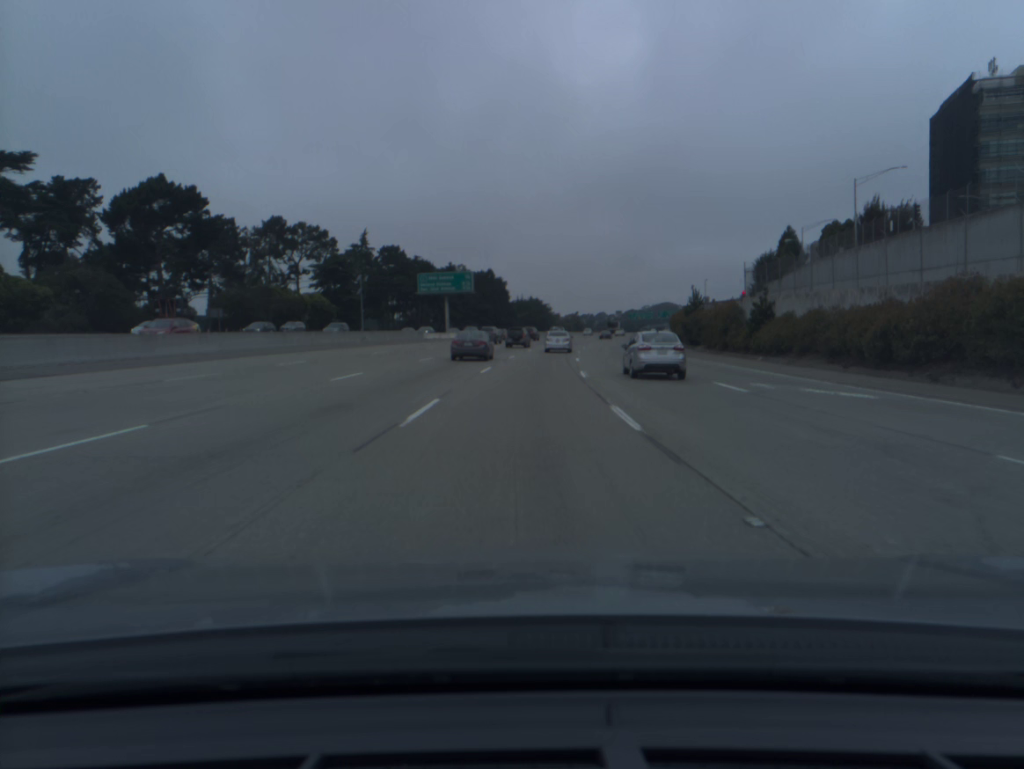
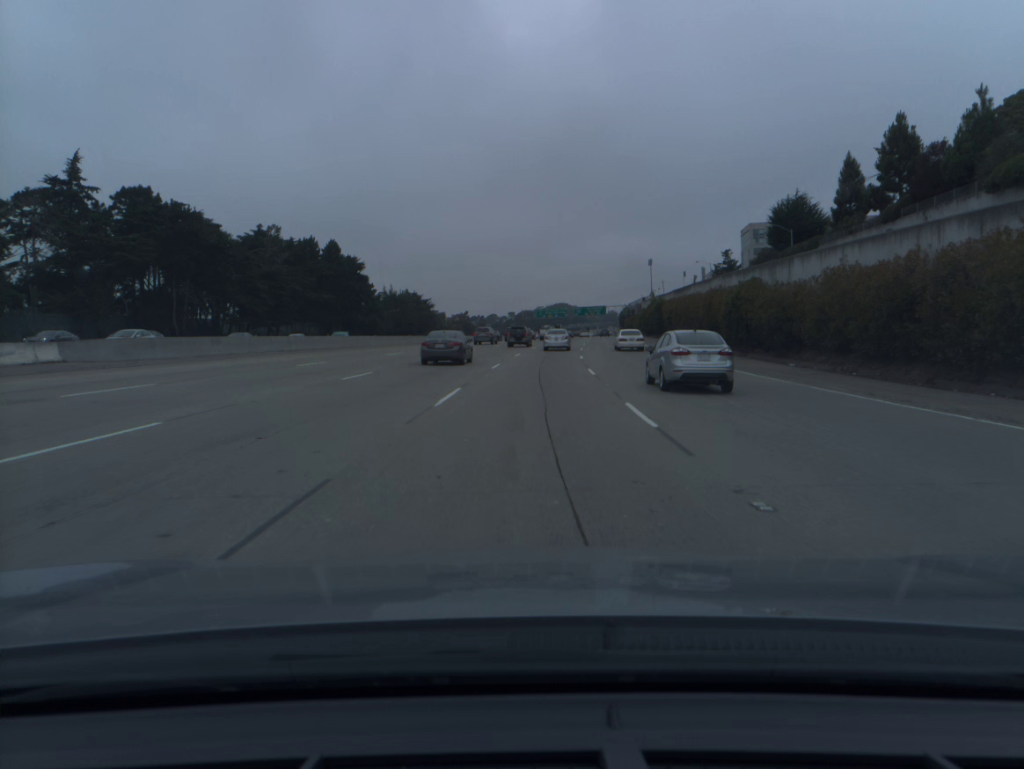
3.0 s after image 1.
(+5.3, +84.2) m; +8°
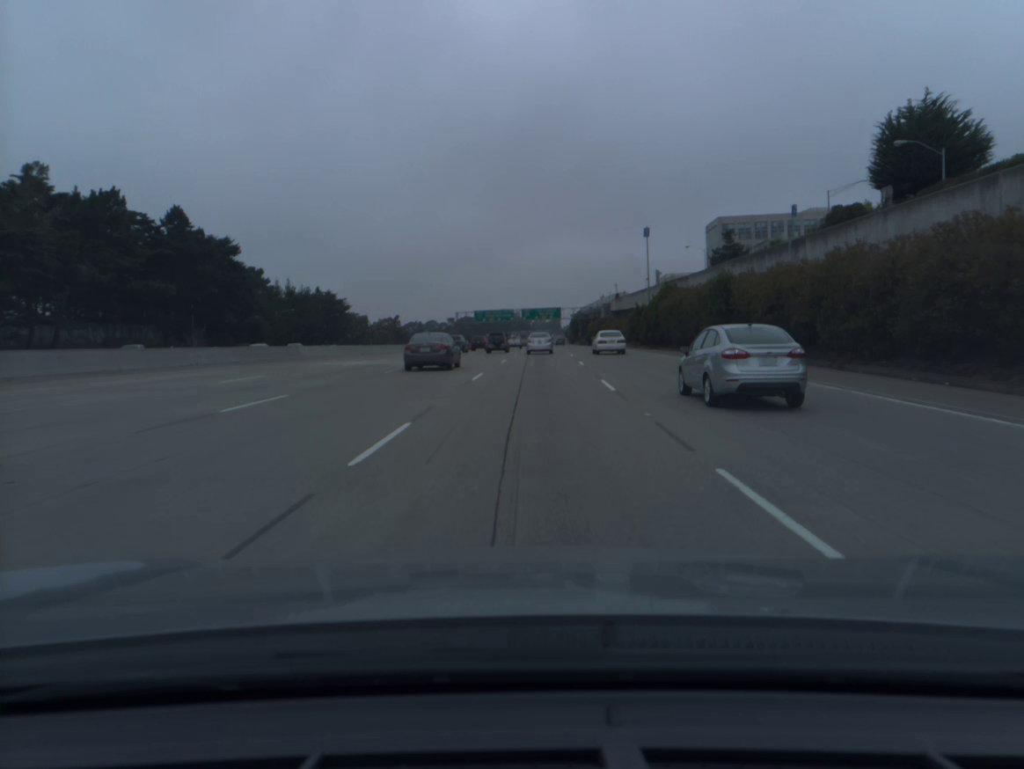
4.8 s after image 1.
(+1.9, +50.9) m; +4°
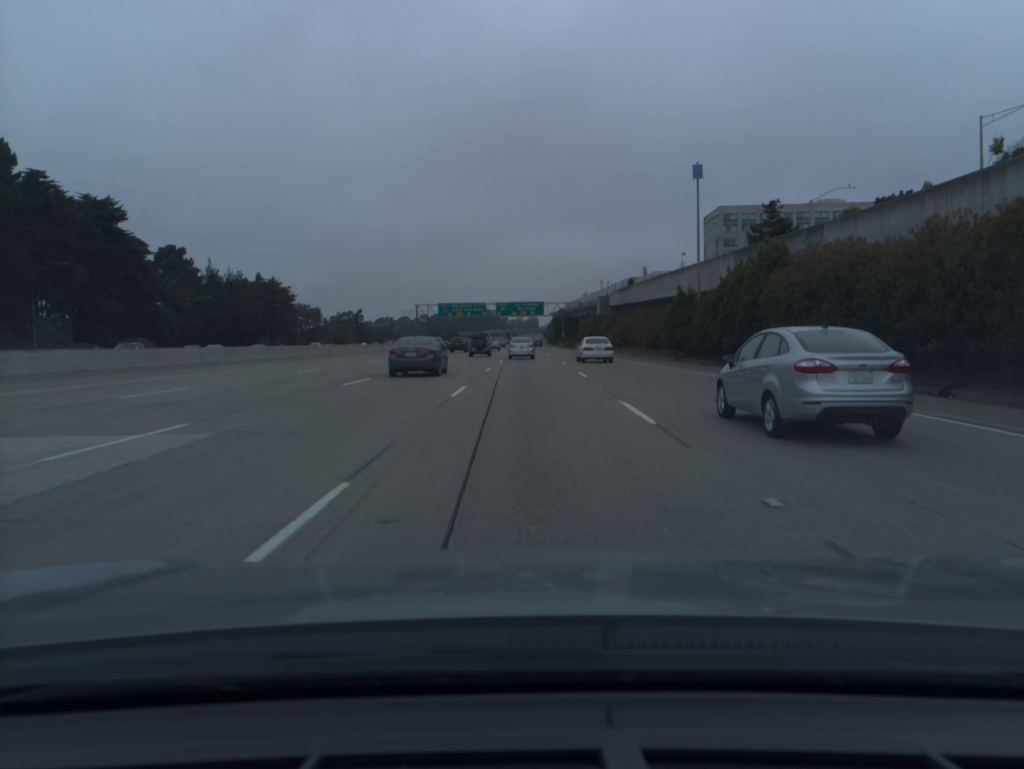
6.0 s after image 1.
(+0.6, +33.8) m; +2°
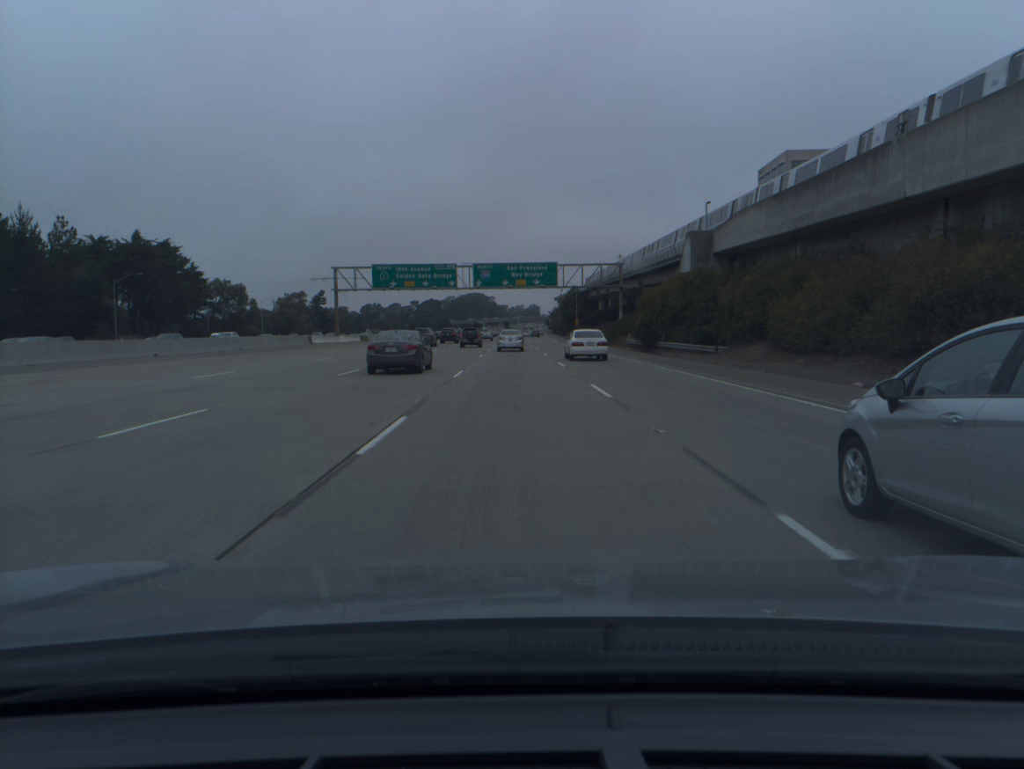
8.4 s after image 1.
(+0.6, +67.3) m; 0°
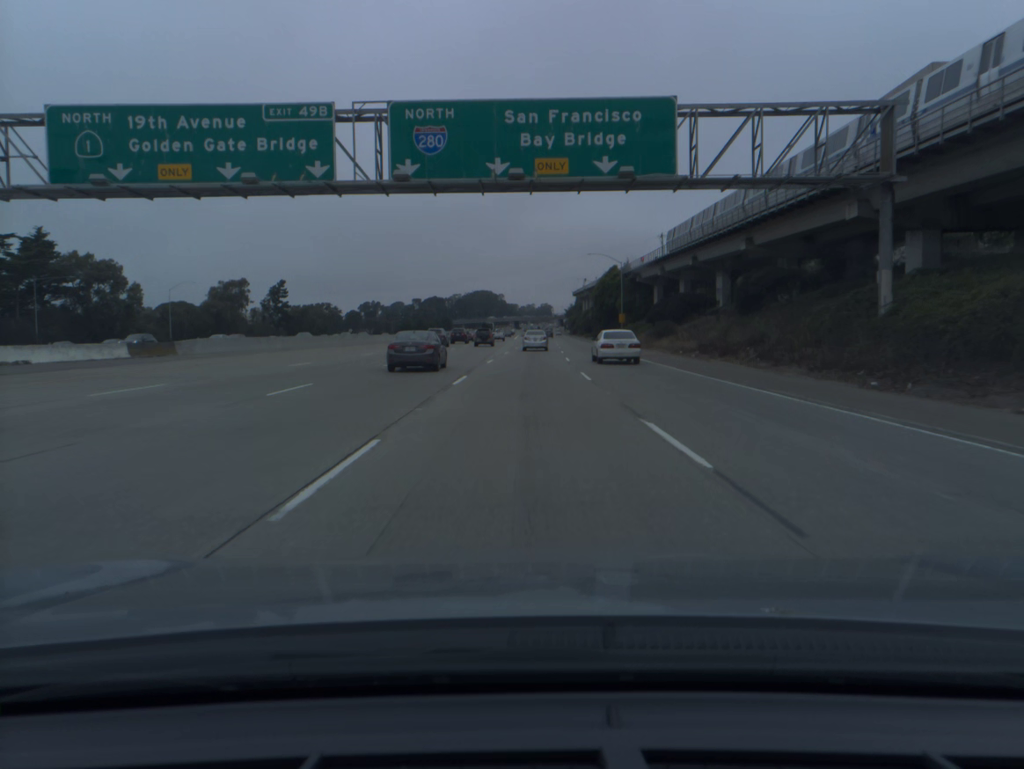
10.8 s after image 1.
(-0.7, +64.9) m; -1°
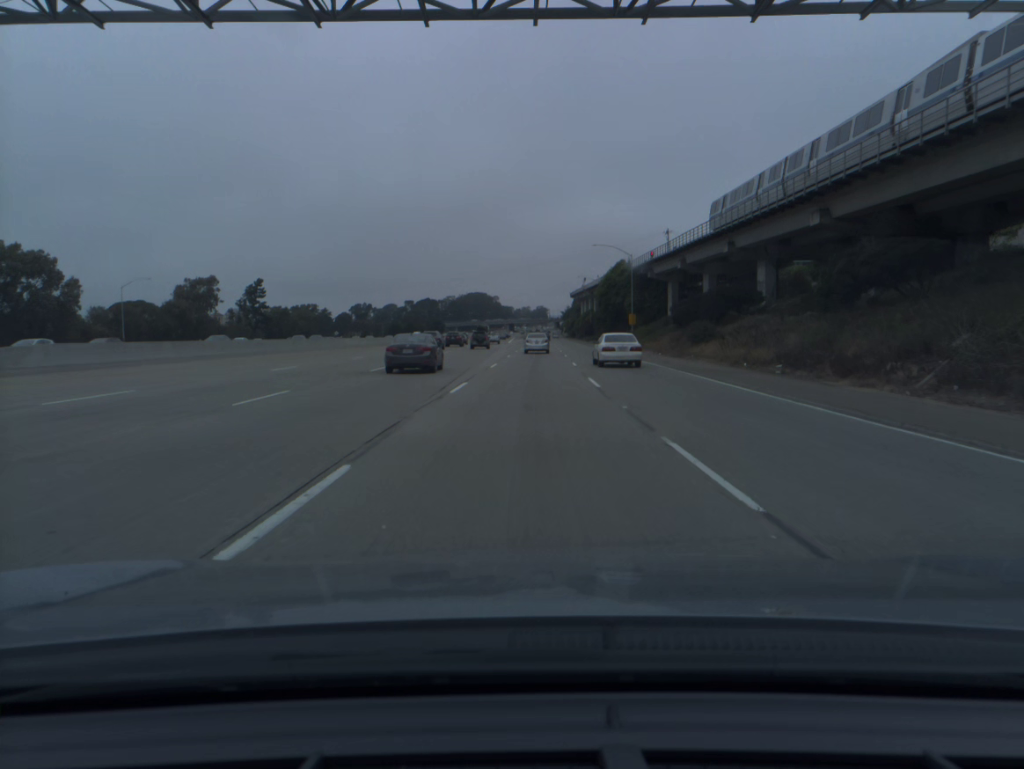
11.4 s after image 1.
(0.0, +15.9) m; 0°
